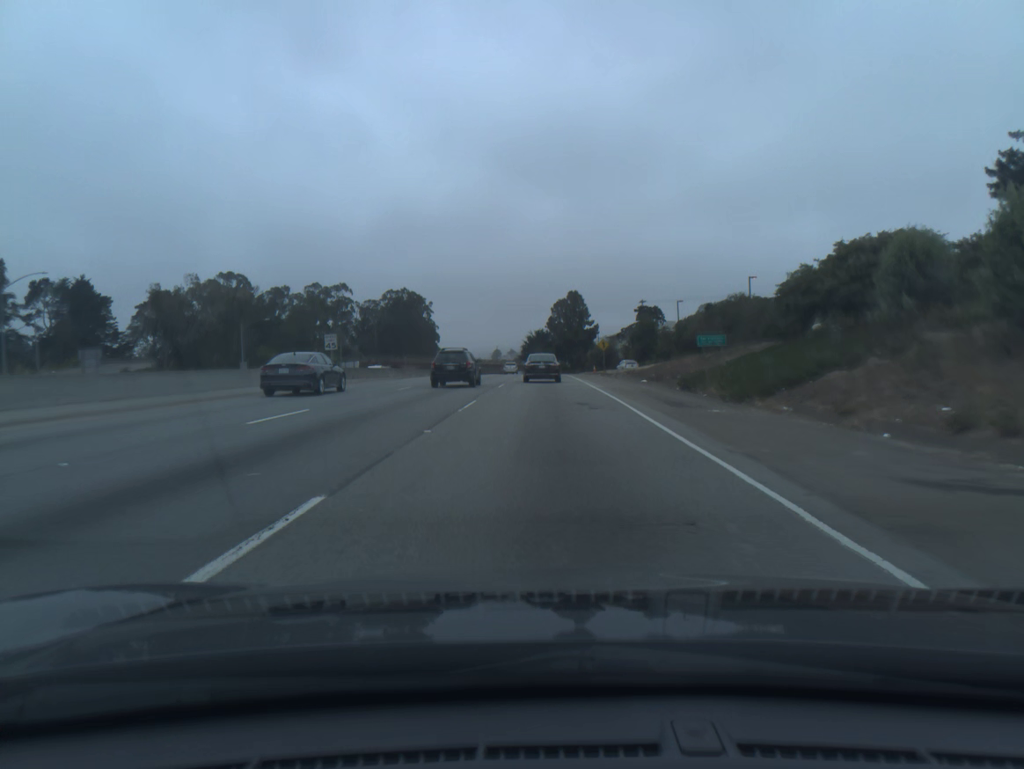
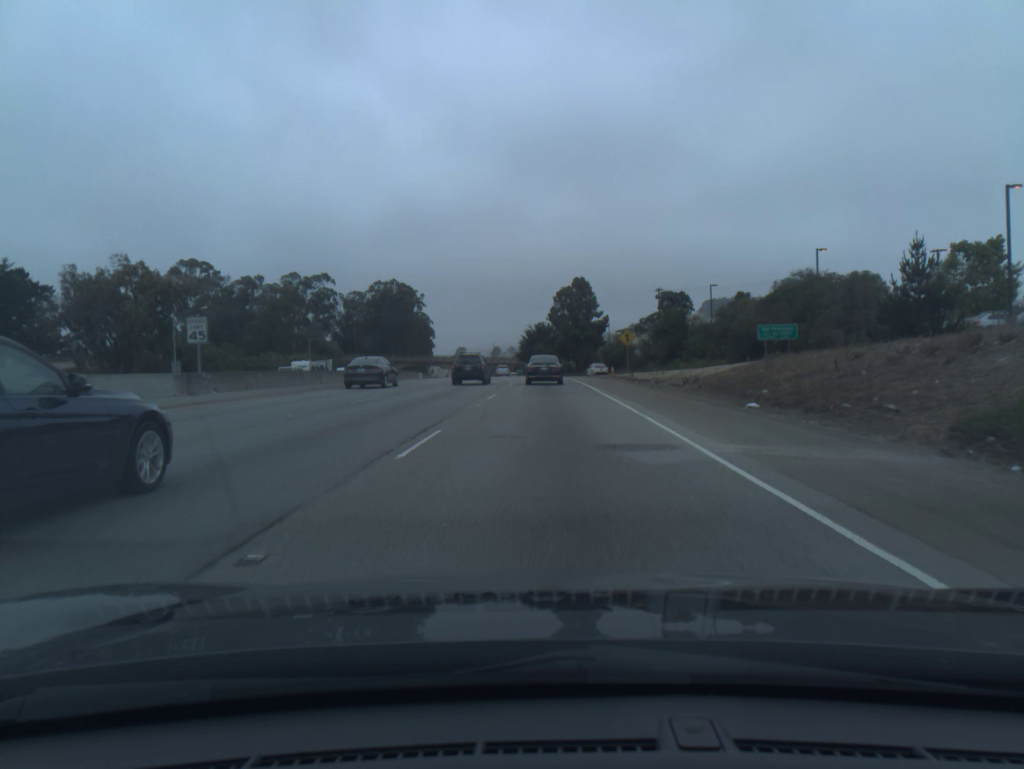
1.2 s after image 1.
(0.0, +22.0) m; 0°
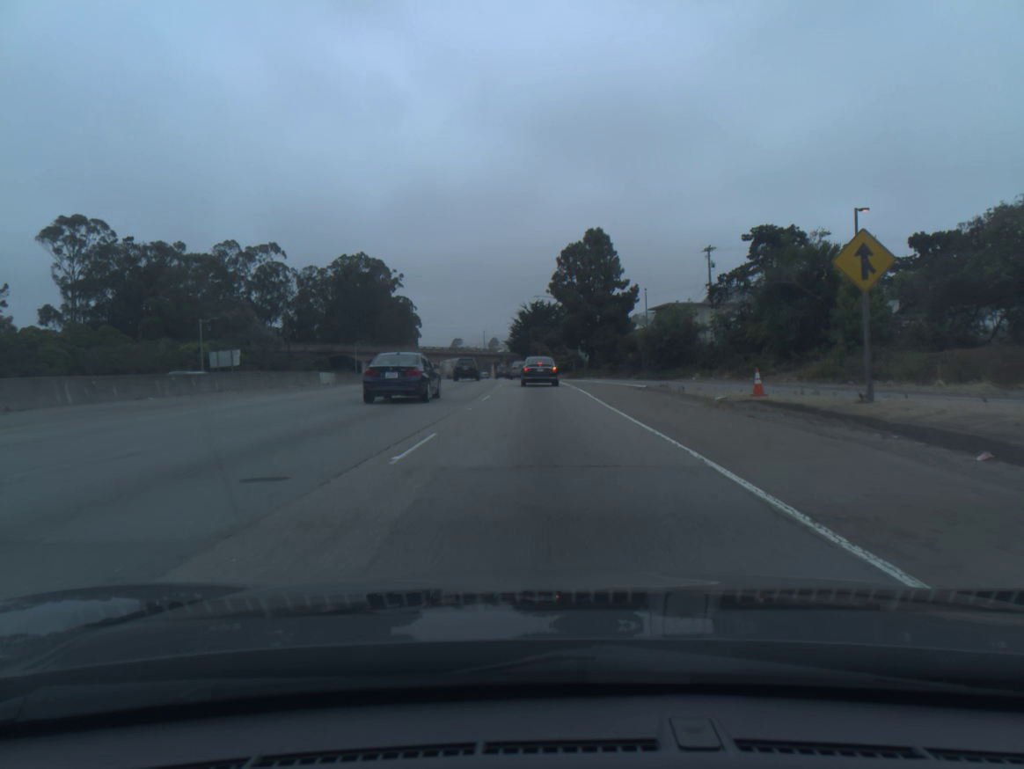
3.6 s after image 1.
(+0.1, +44.1) m; 0°
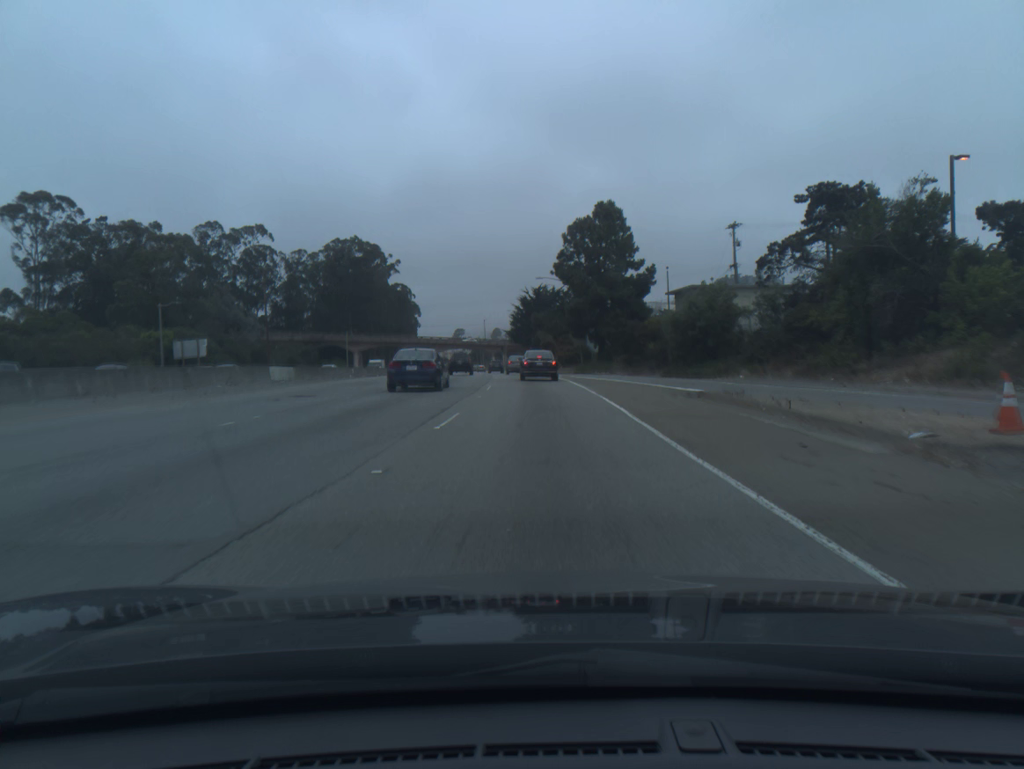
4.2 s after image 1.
(0.0, +11.0) m; 0°
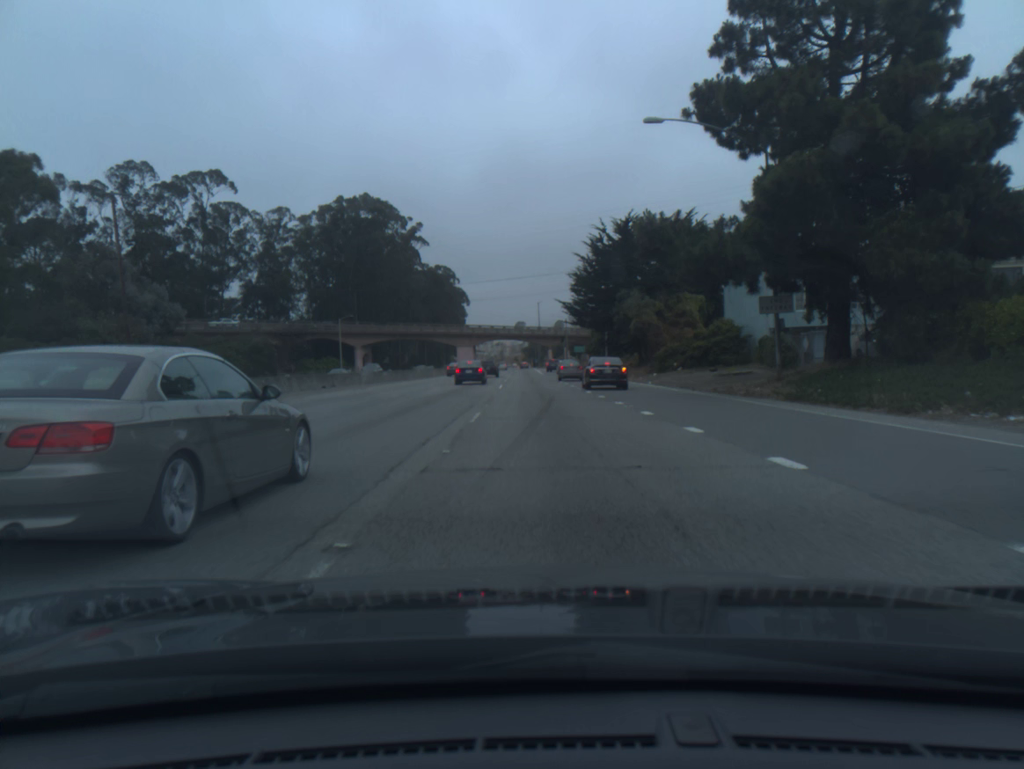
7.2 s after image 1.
(-1.9, +55.5) m; -5°
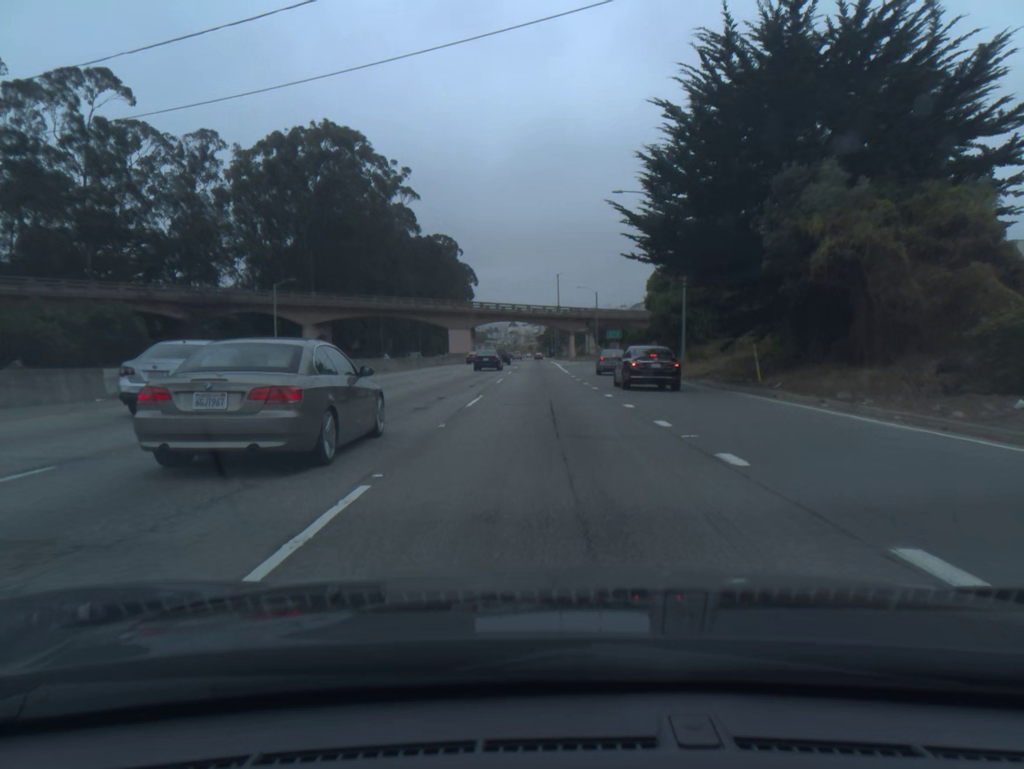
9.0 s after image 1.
(-0.5, +36.2) m; -1°
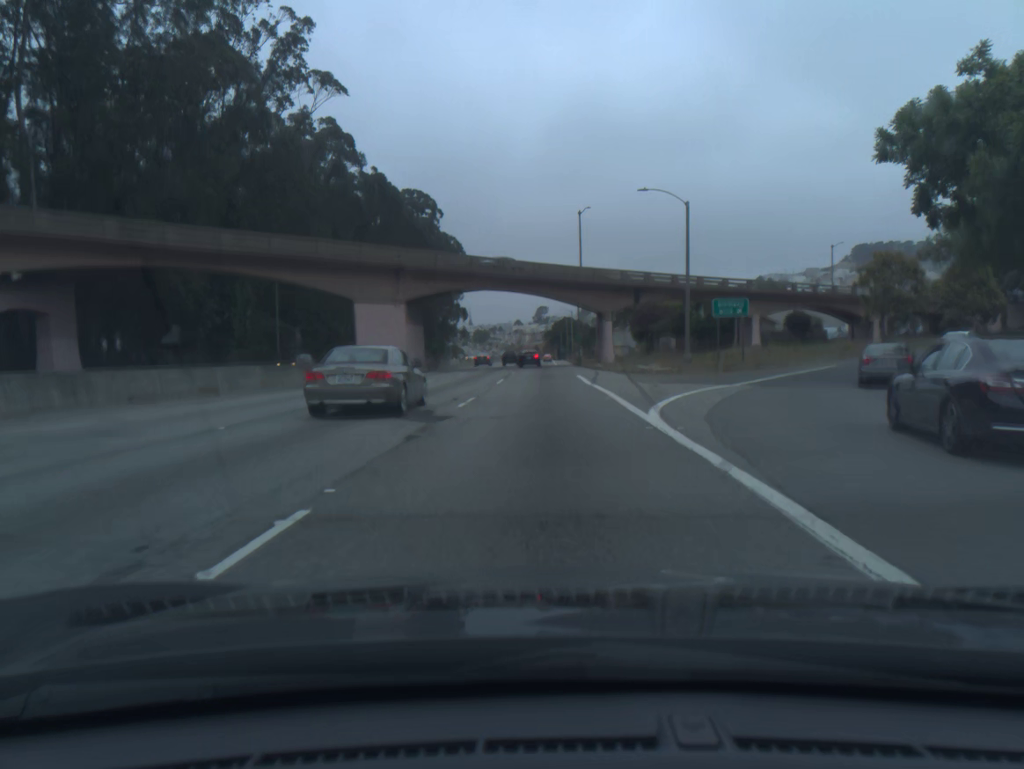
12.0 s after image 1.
(-0.3, +59.7) m; 0°
